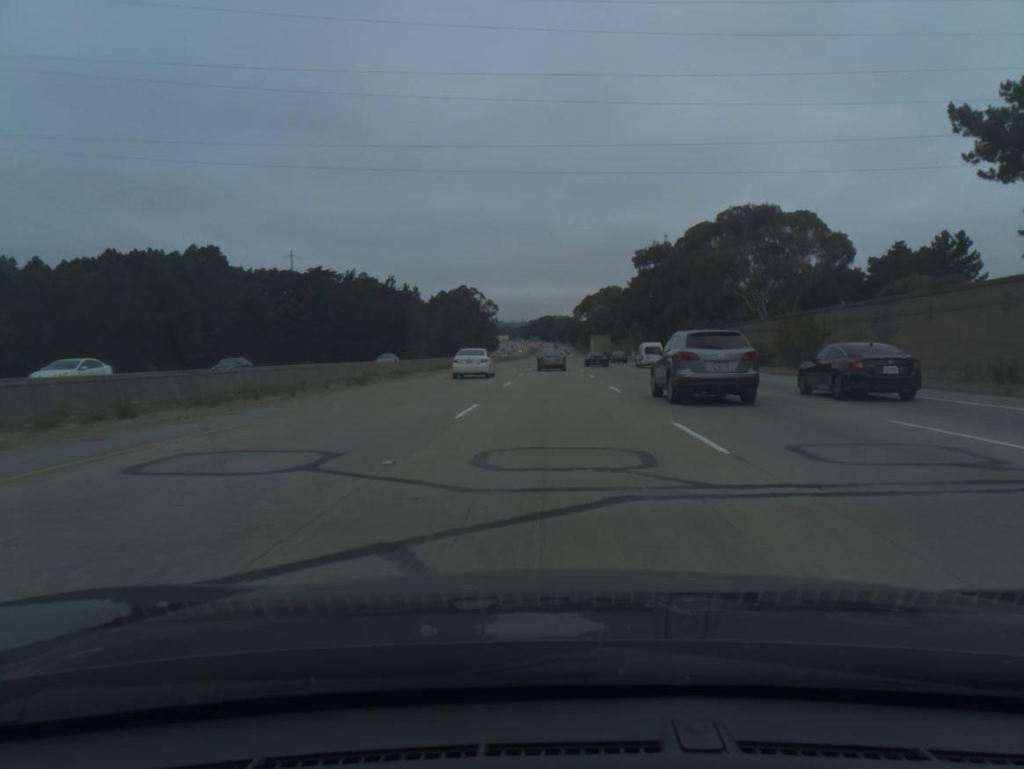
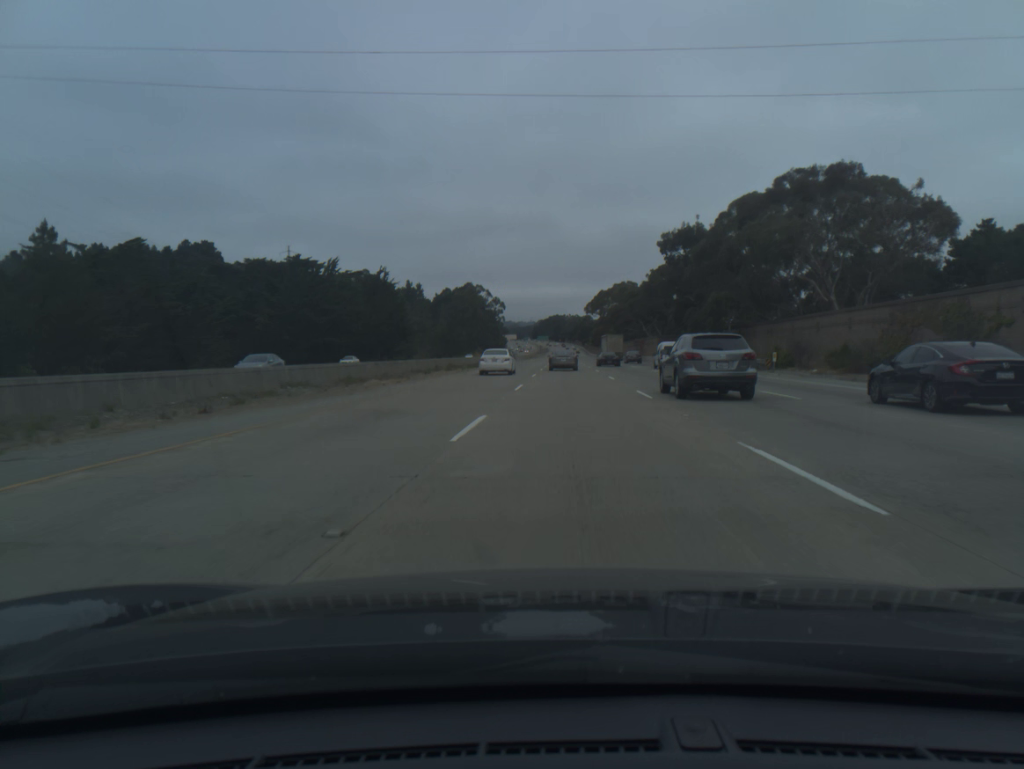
(-0.1, +18.1) m; -1°
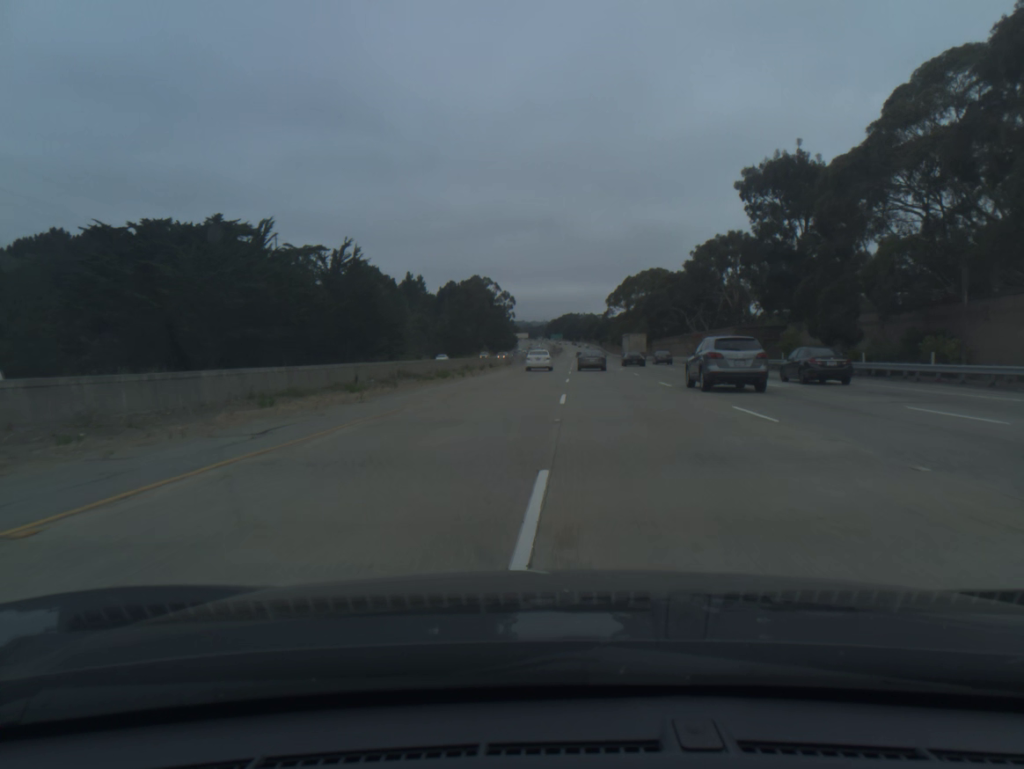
(-0.3, +36.1) m; -1°
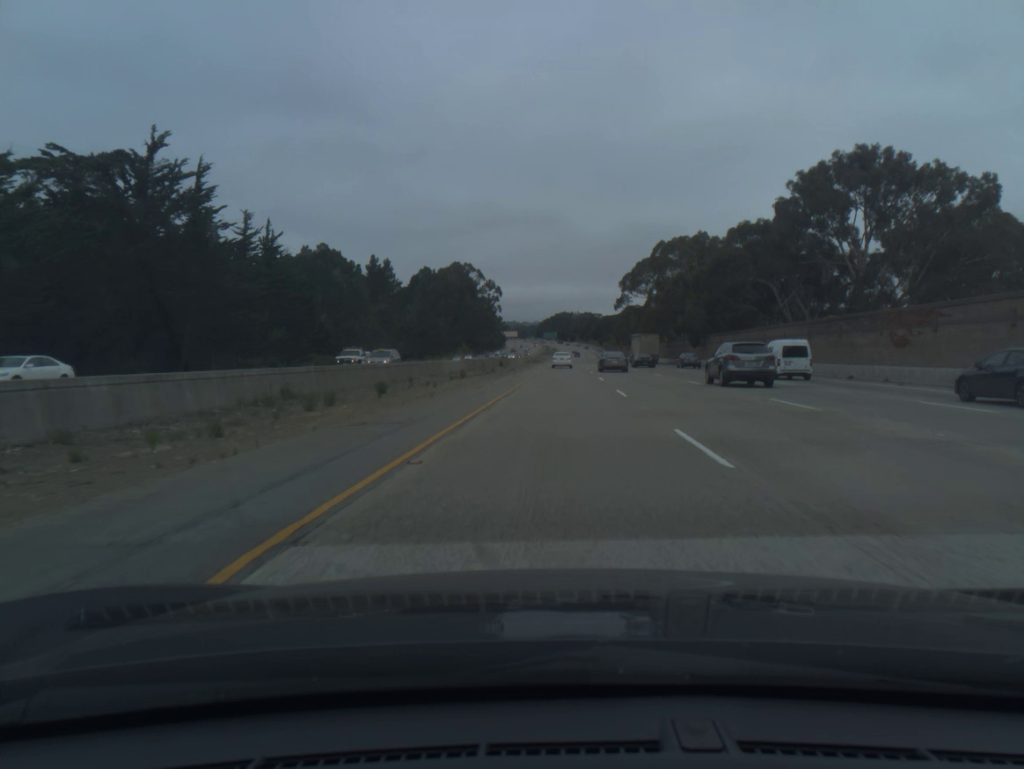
(+0.1, +54.3) m; +1°
